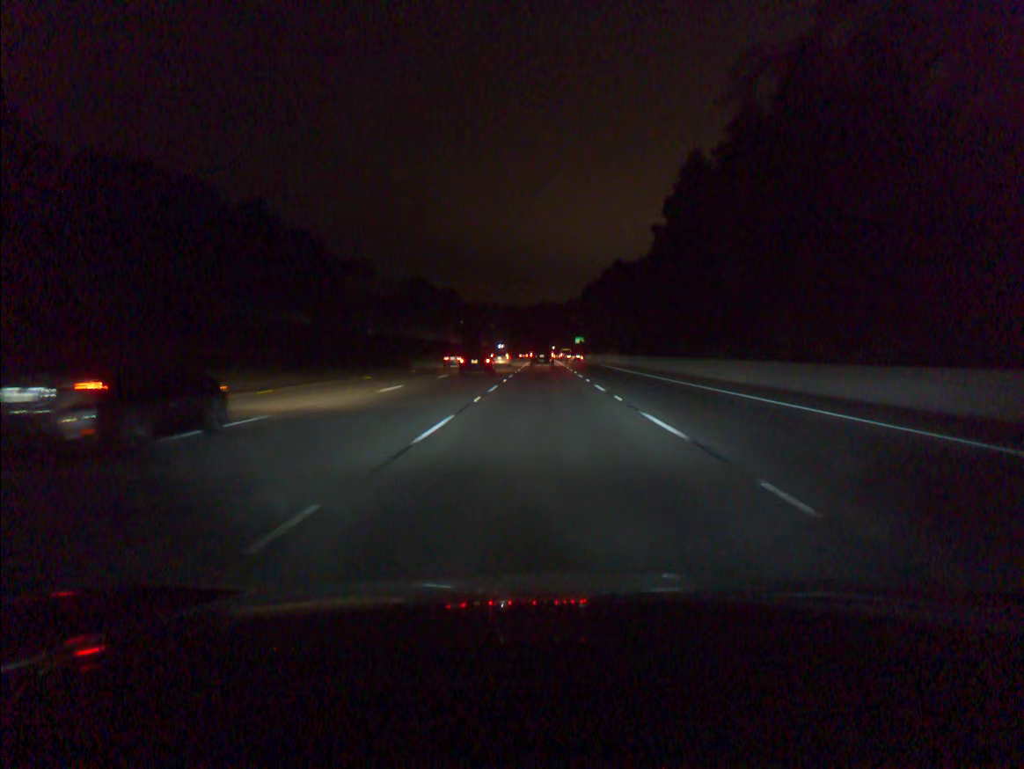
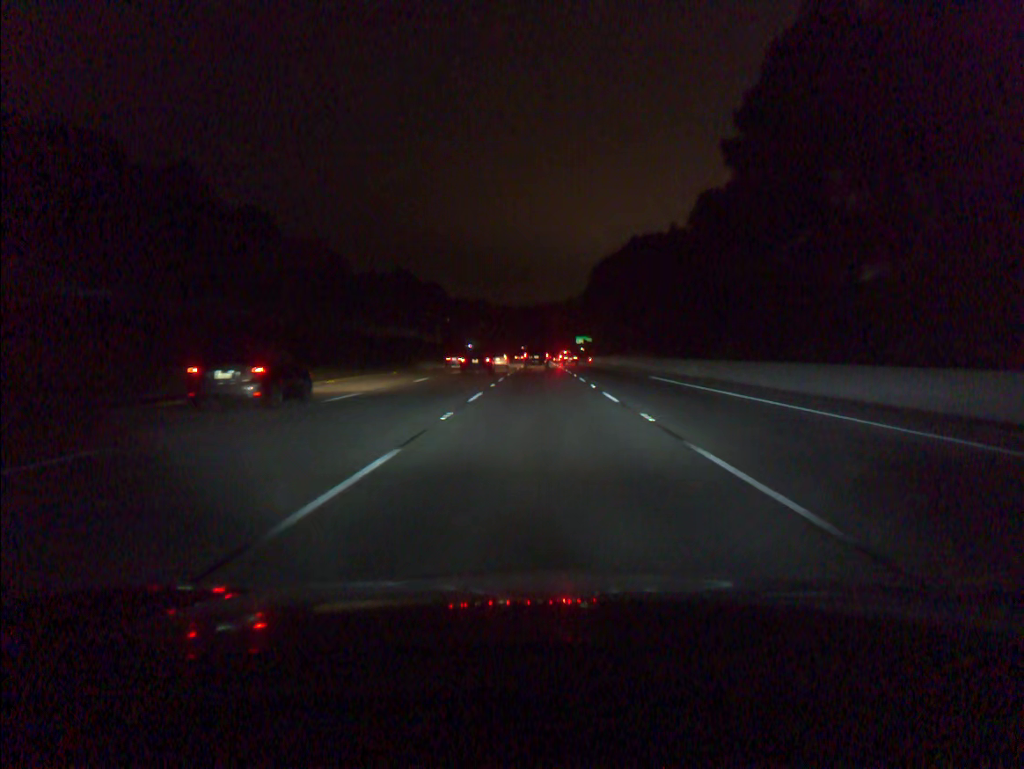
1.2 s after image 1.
(+0.1, +35.0) m; 0°
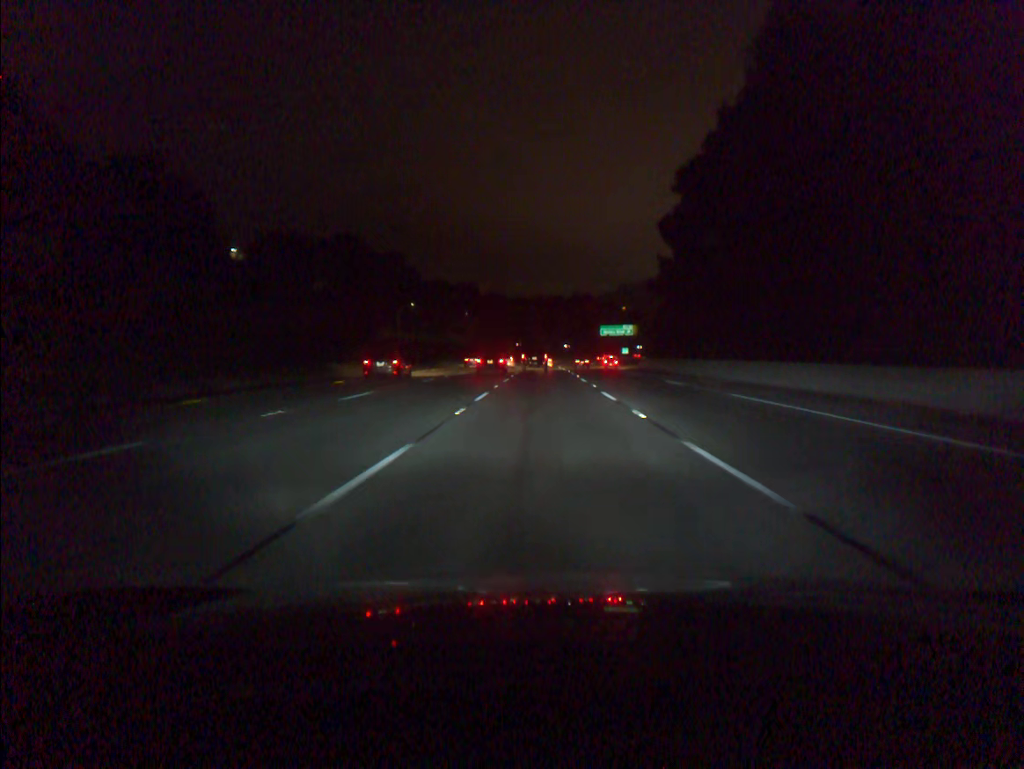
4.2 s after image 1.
(-0.2, +86.7) m; 0°
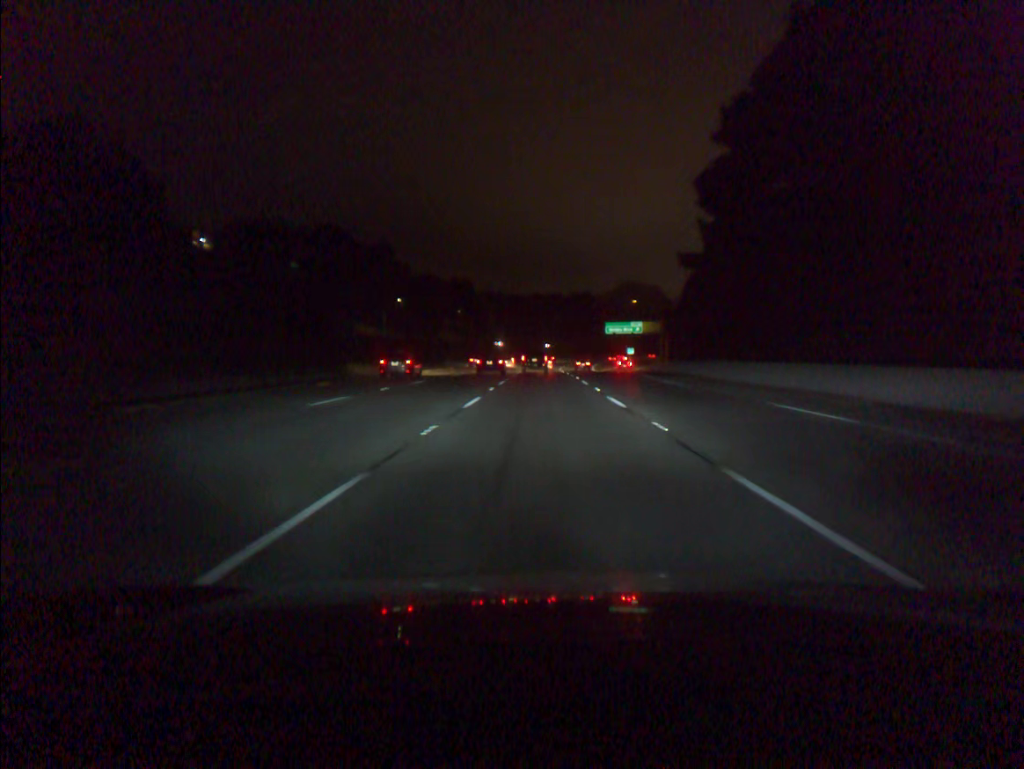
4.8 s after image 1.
(0.0, +17.2) m; 0°
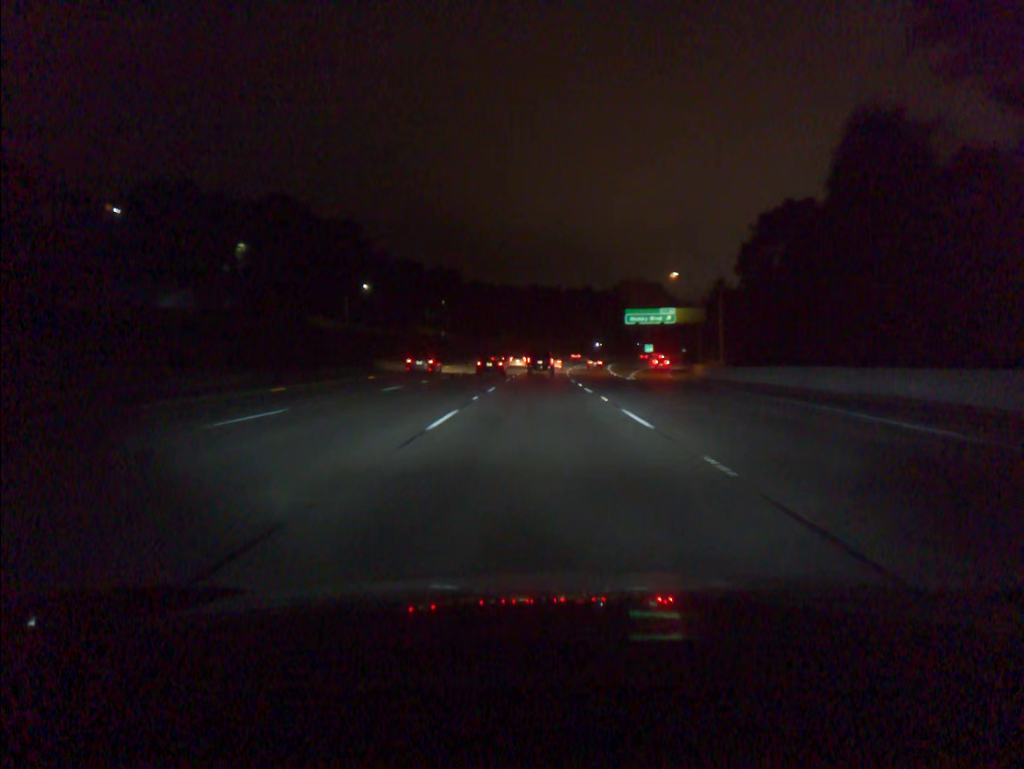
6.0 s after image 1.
(0.0, +34.4) m; 0°
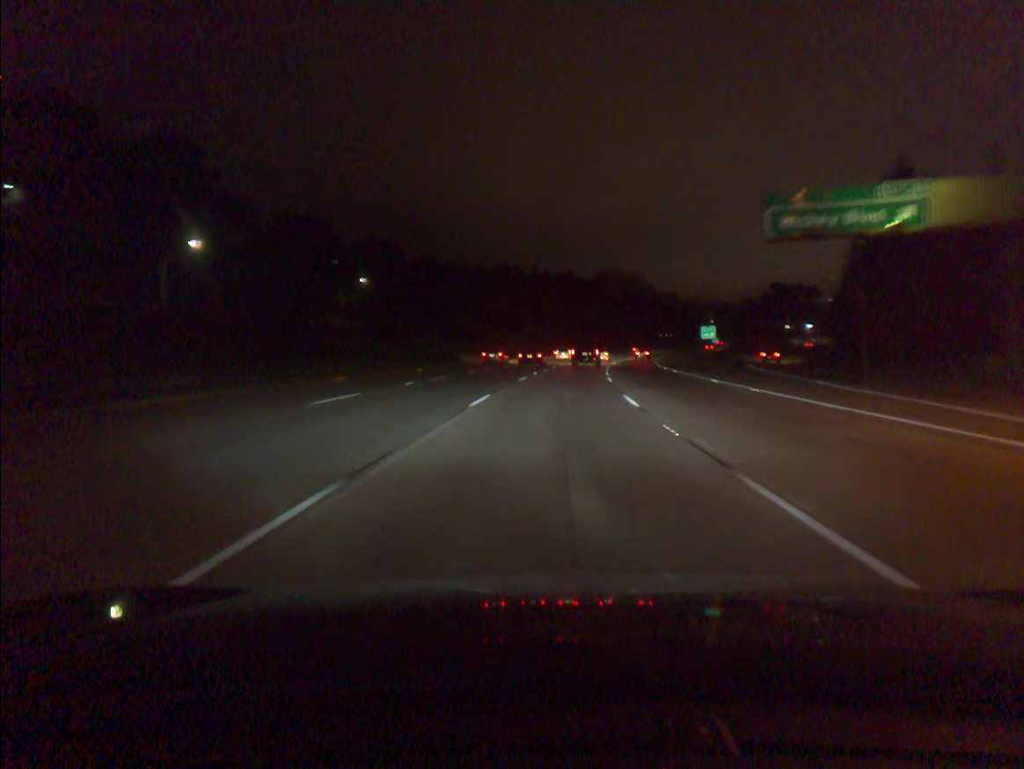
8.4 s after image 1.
(+0.4, +68.4) m; +2°
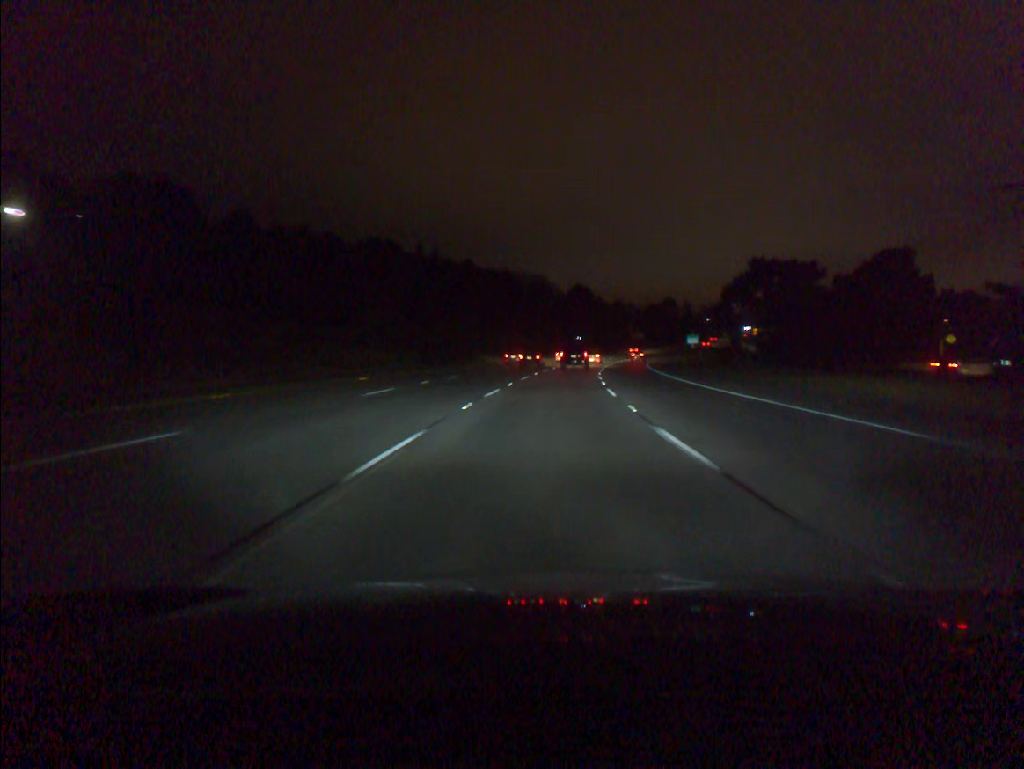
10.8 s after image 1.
(+4.0, +67.4) m; +7°
